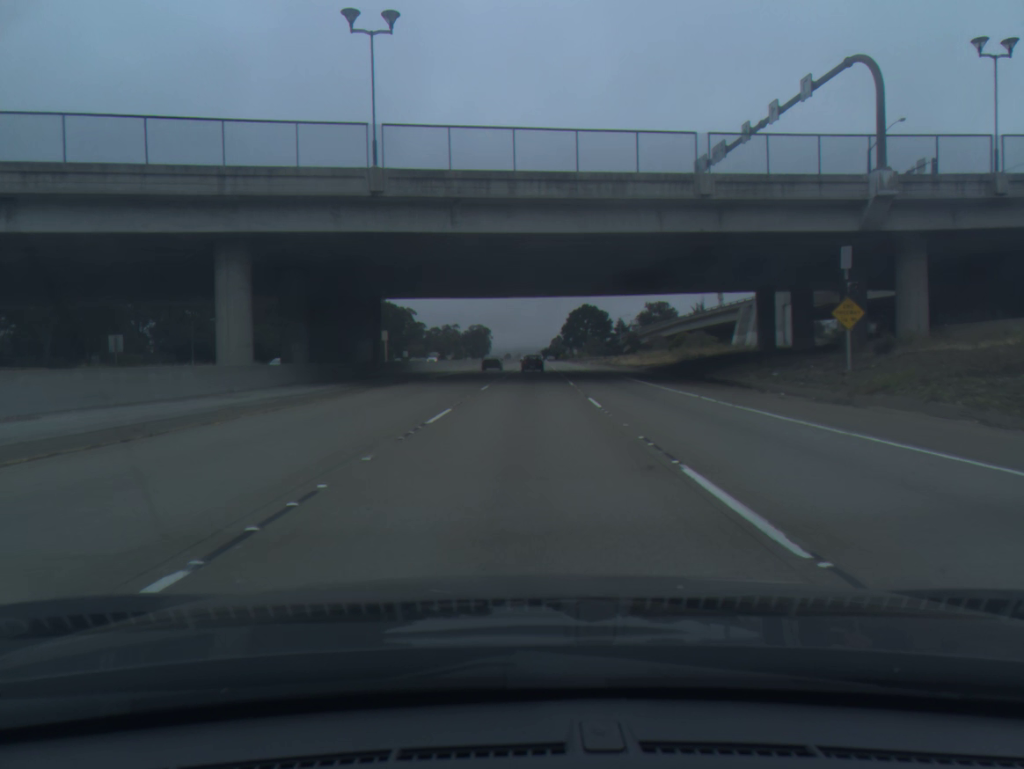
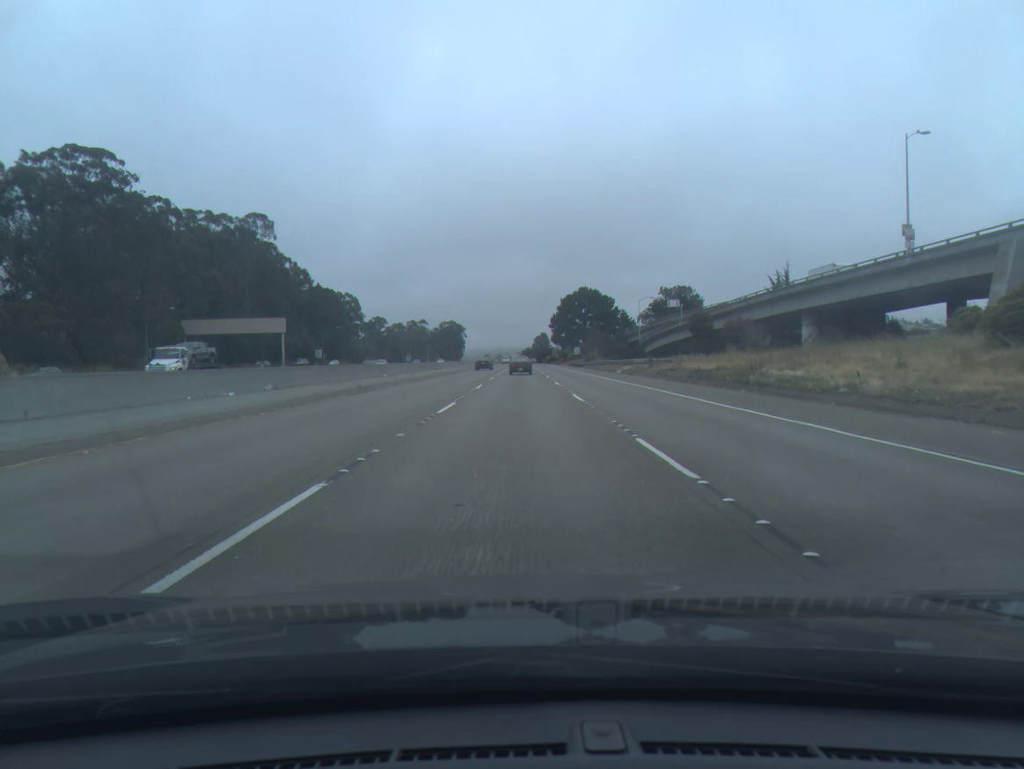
(+1.5, +69.8) m; +1°
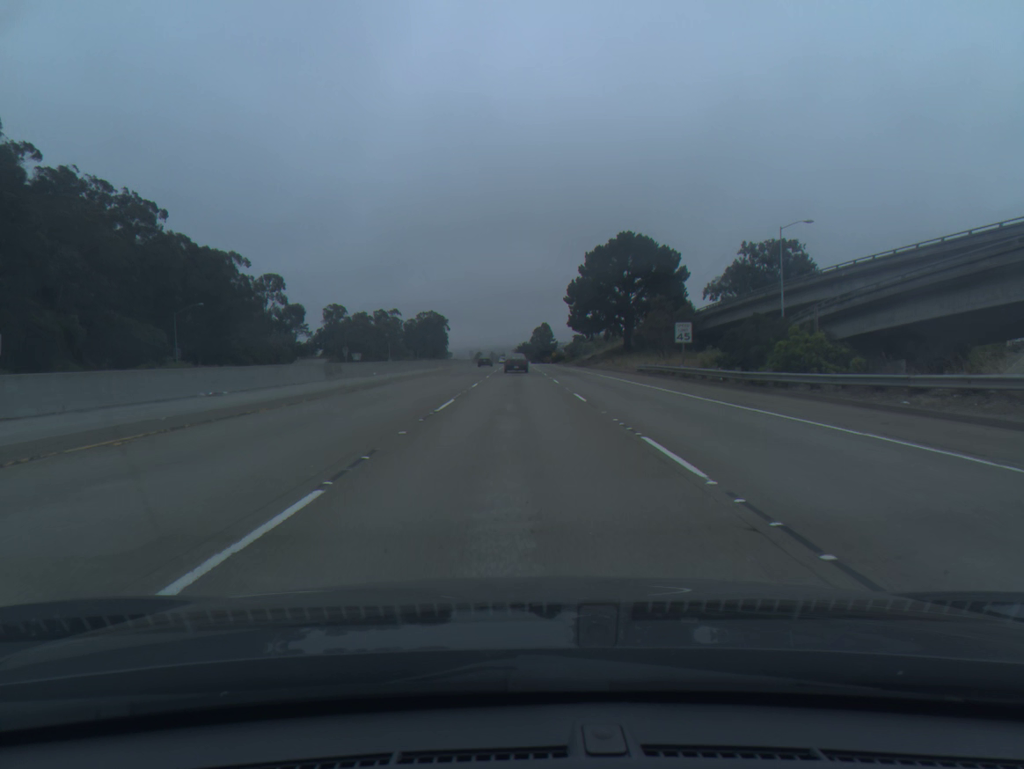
(+0.2, +87.4) m; 0°
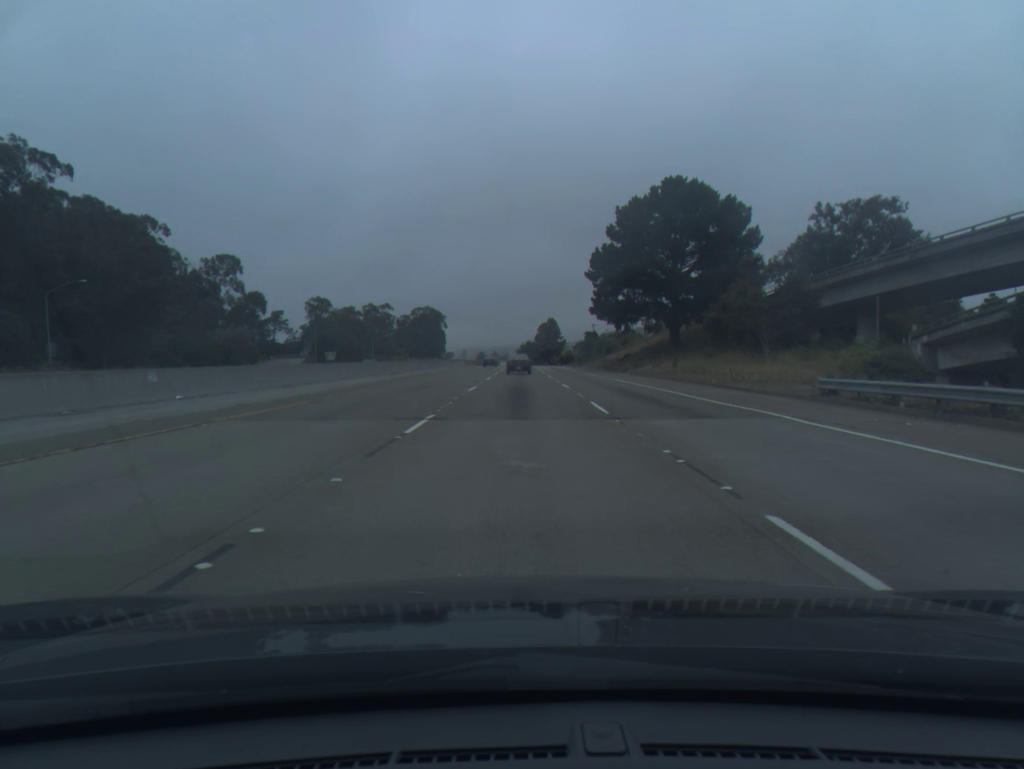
(-0.1, +34.3) m; 0°
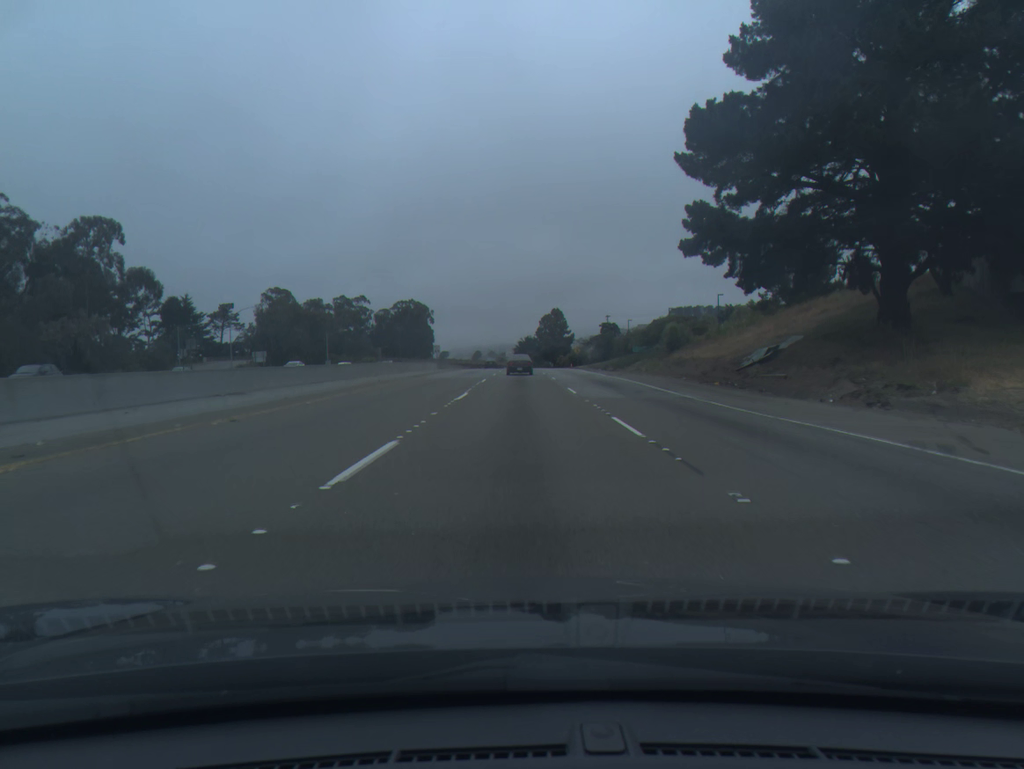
(0.0, +49.6) m; 0°
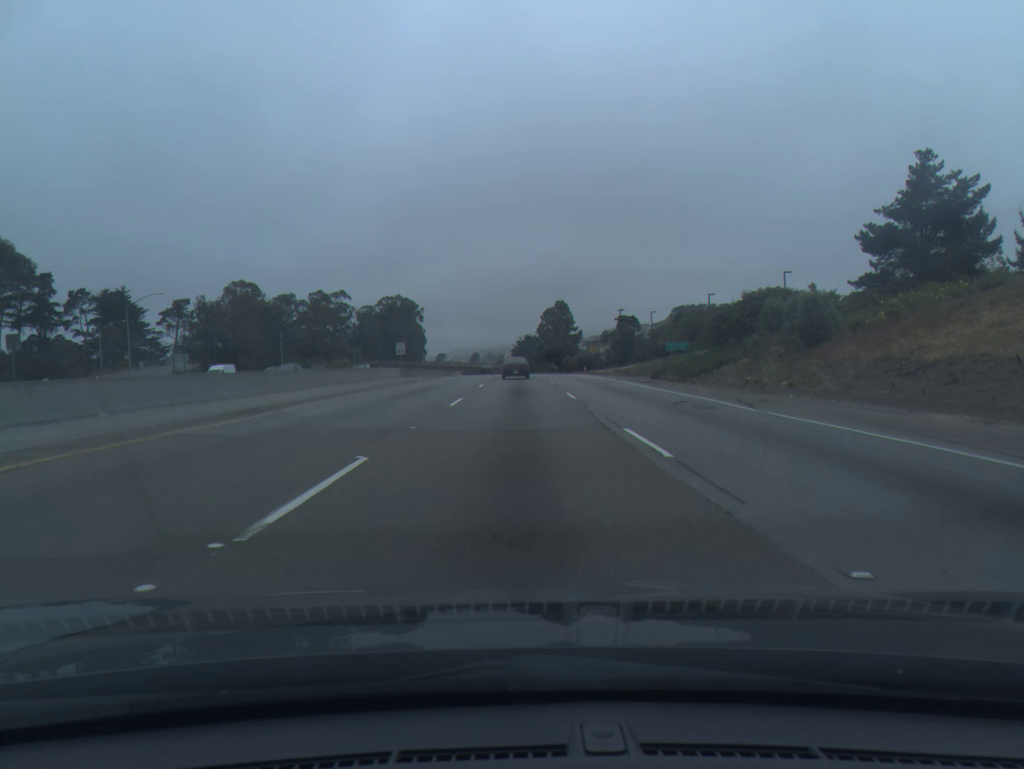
(+0.1, +31.7) m; 0°
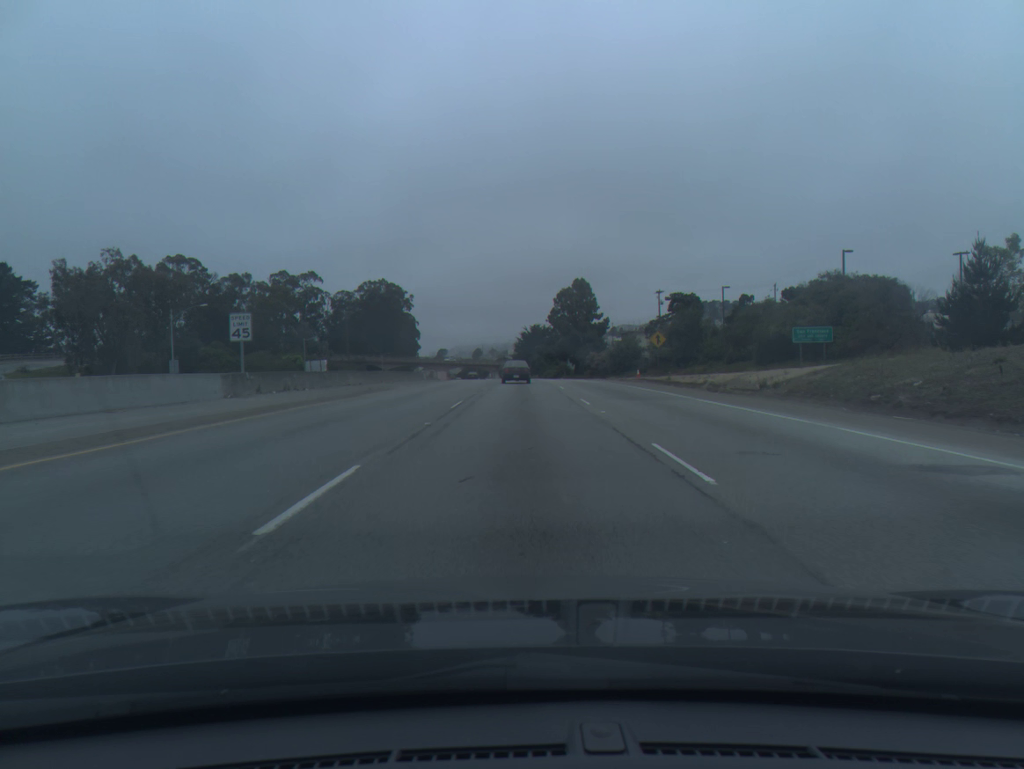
(-0.2, +45.3) m; 0°
